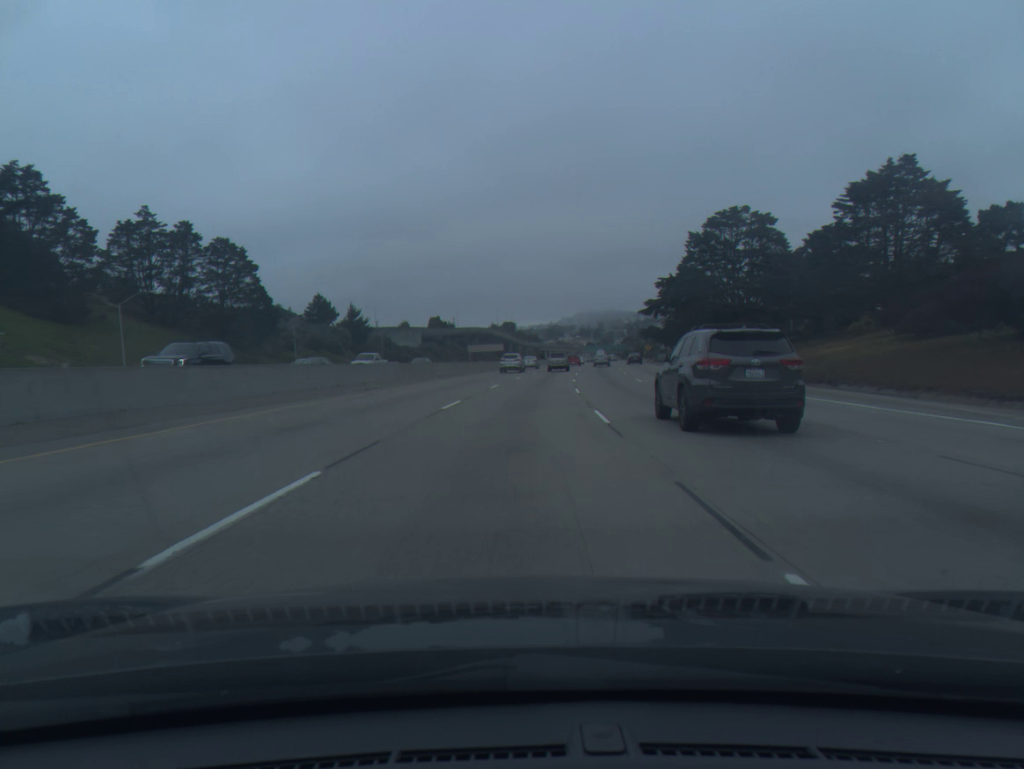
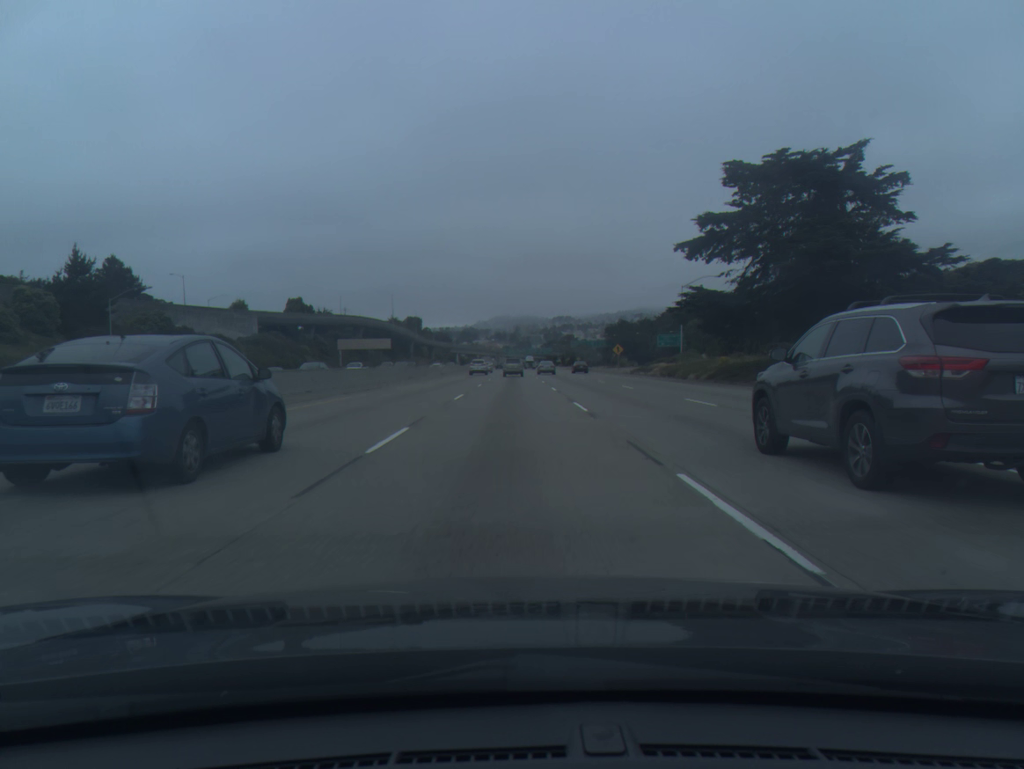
(+4.9, +81.4) m; +6°
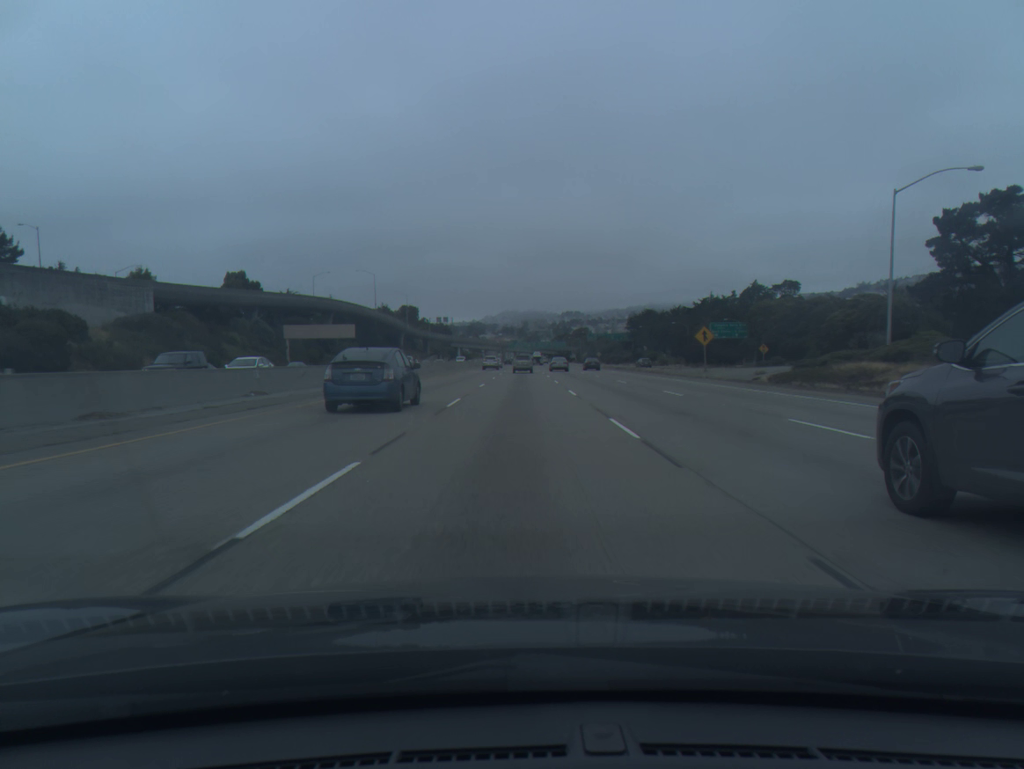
(-0.1, +49.4) m; 0°
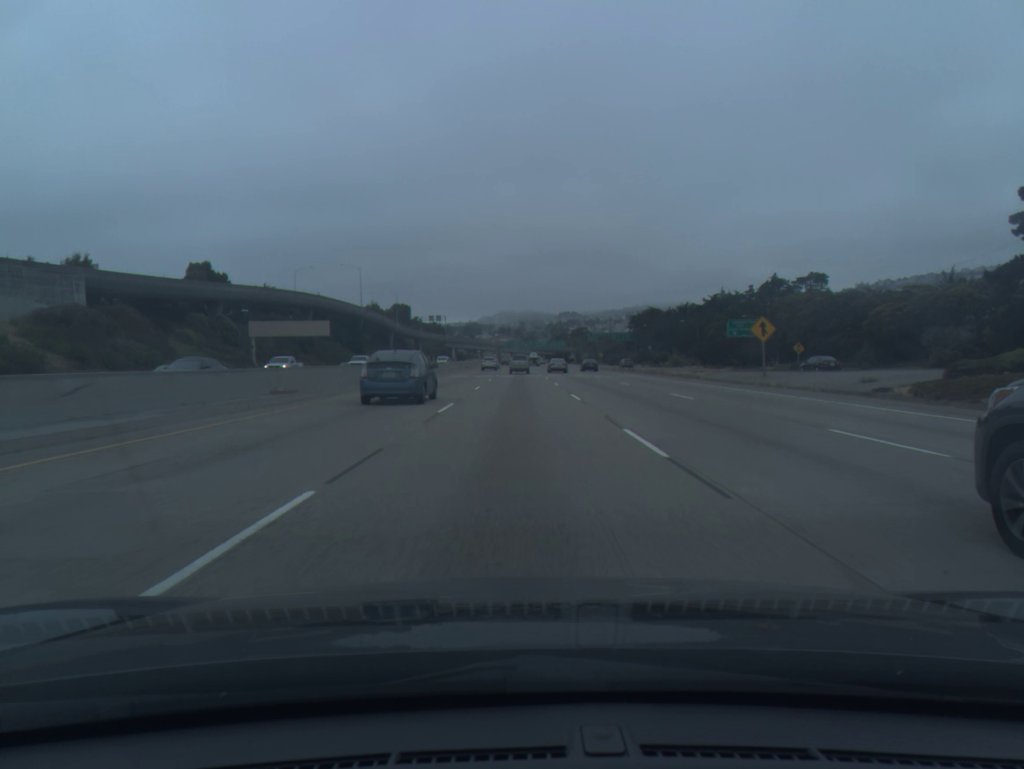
(0.0, +16.6) m; 0°
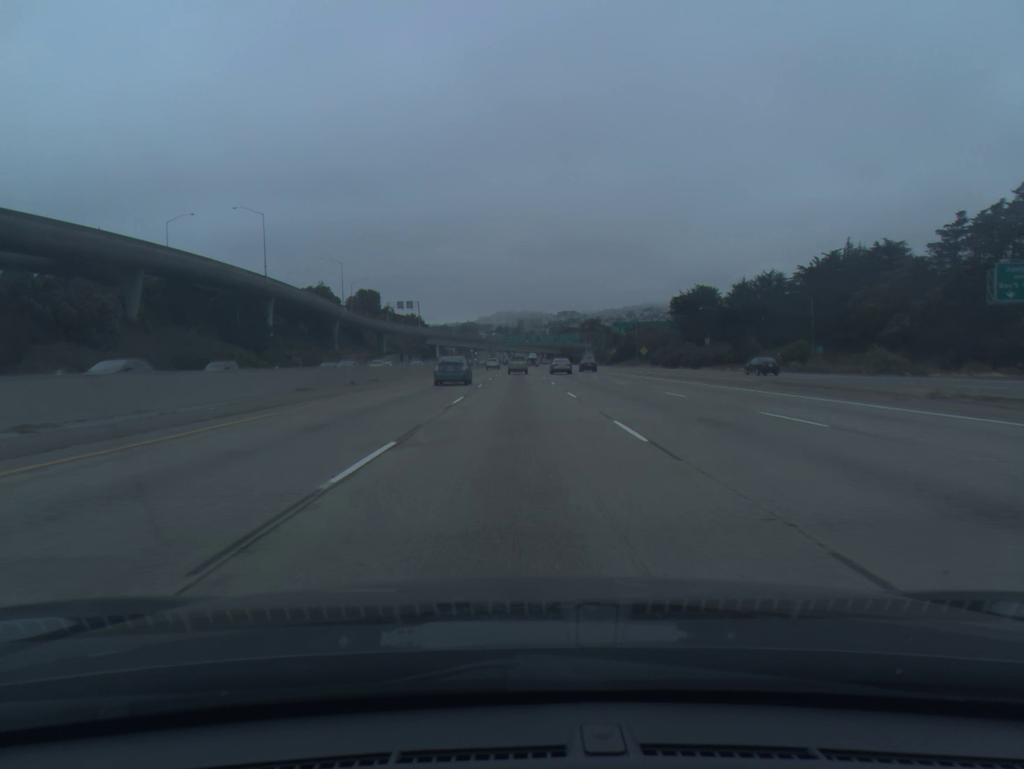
(0.0, +83.4) m; 0°
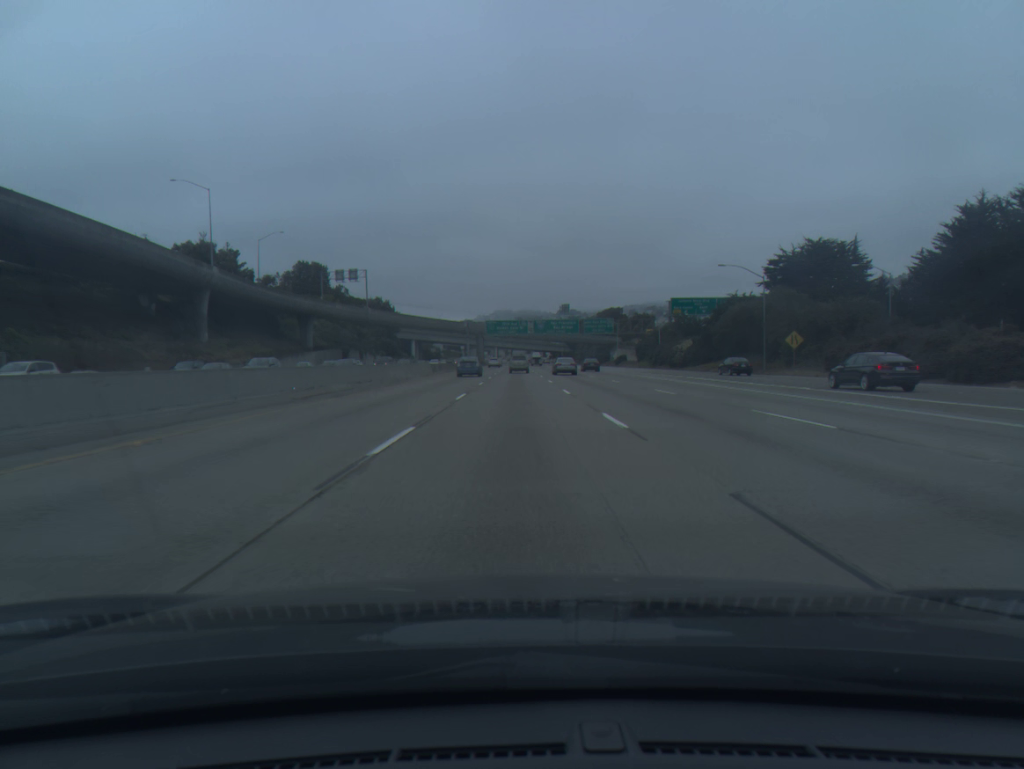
(-0.1, +83.6) m; 0°
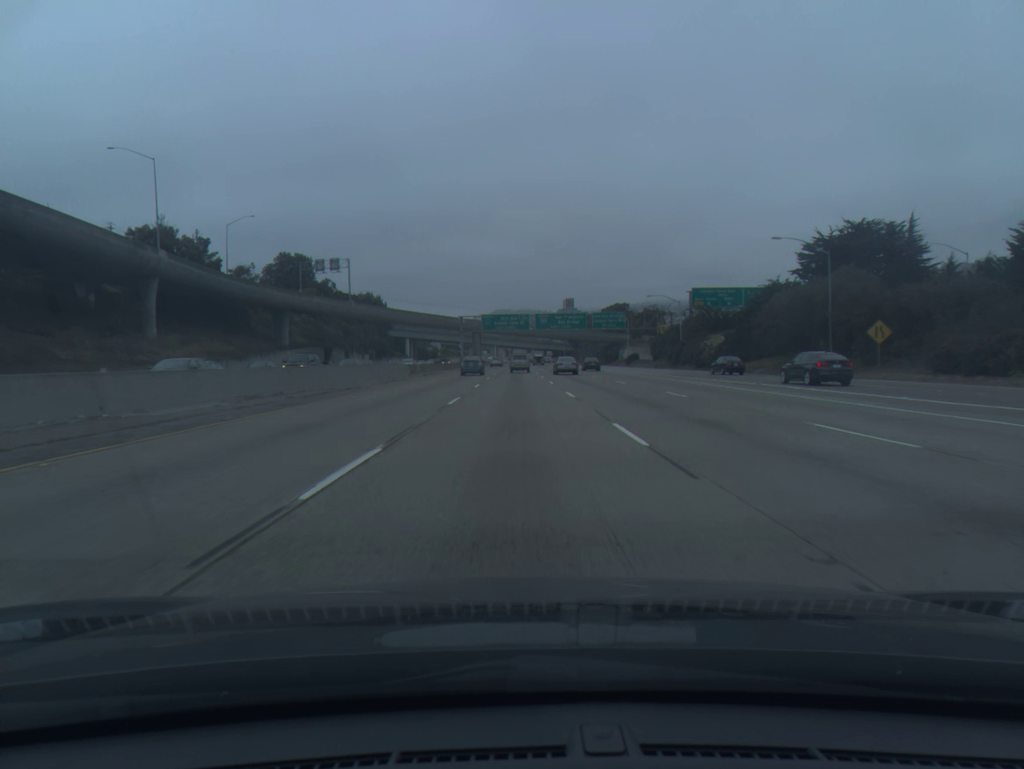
(0.0, +16.7) m; 0°
